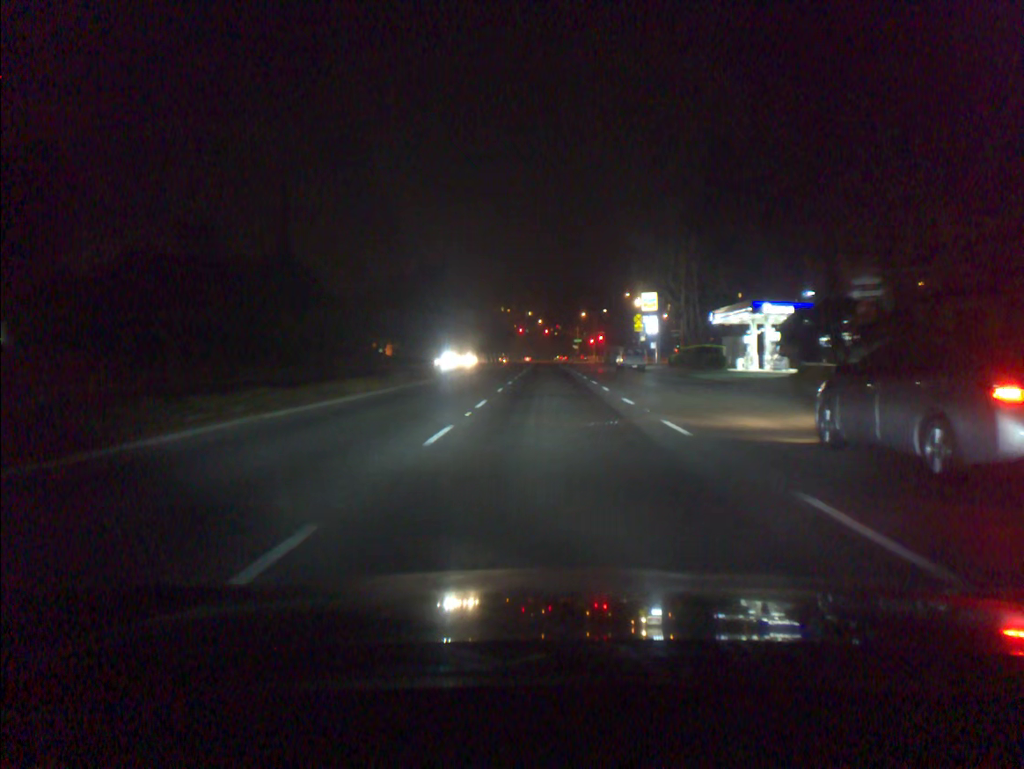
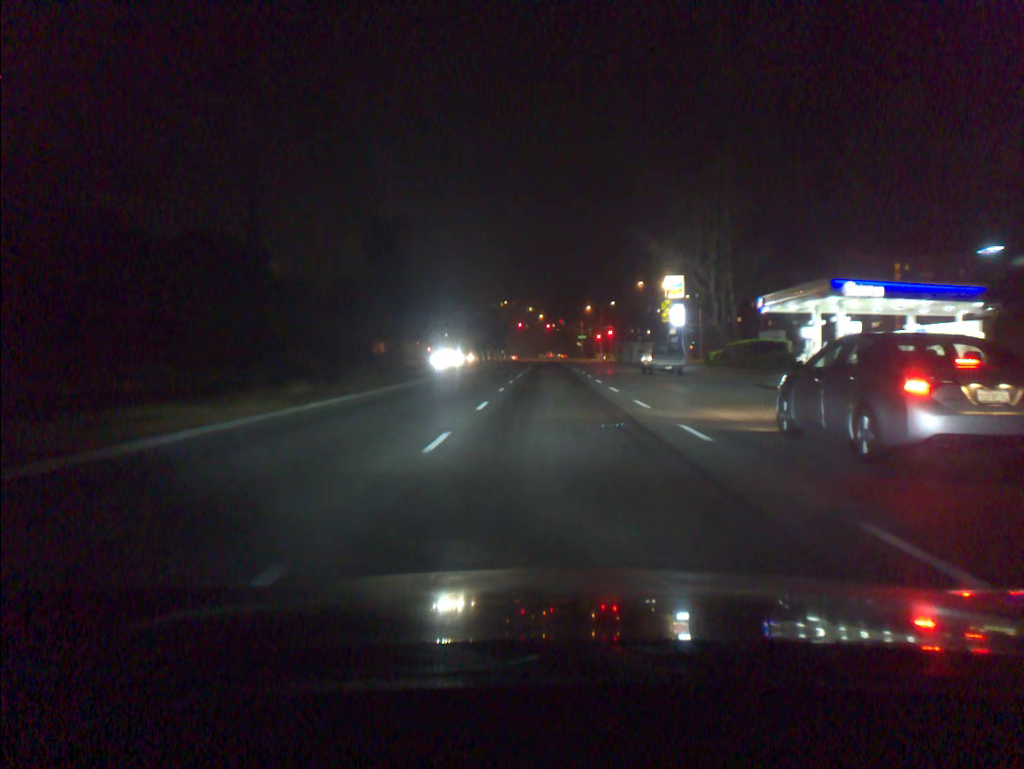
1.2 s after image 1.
(0.0, +16.0) m; 0°
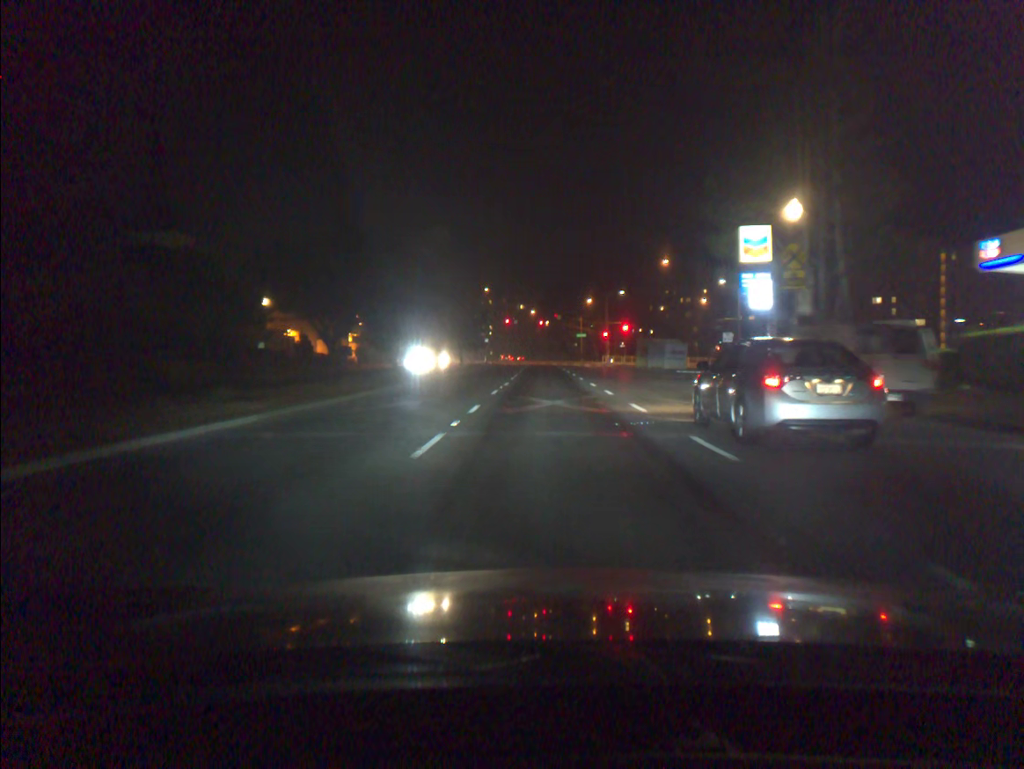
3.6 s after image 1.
(+0.2, +29.9) m; +1°
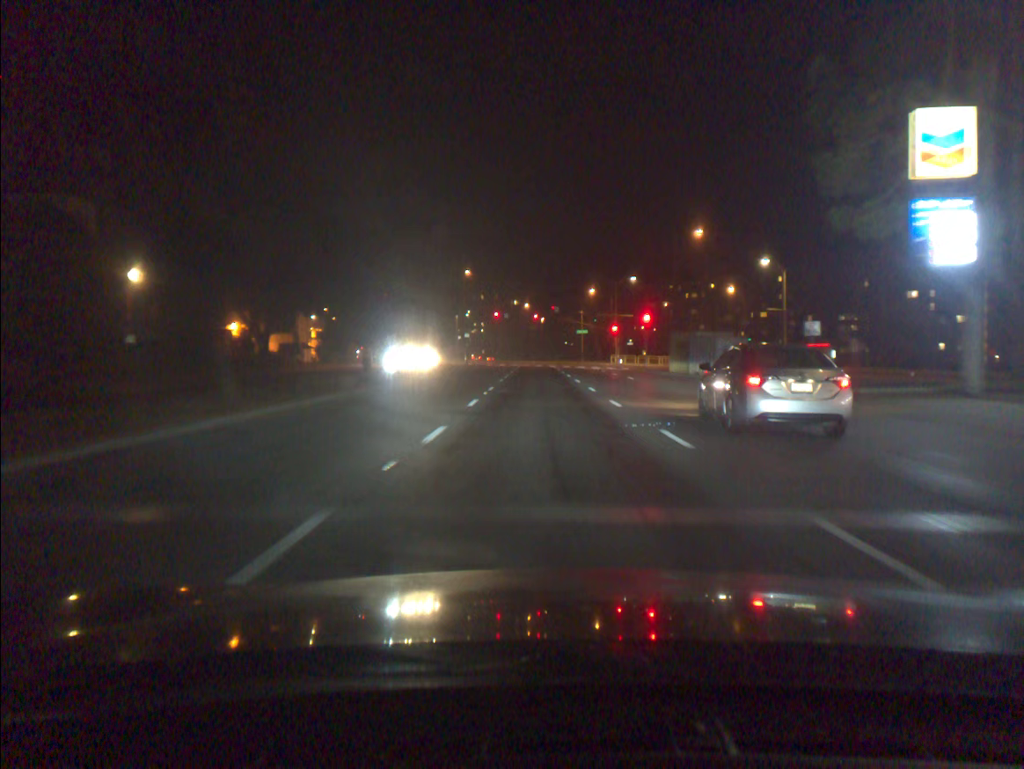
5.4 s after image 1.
(+0.1, +20.6) m; 0°
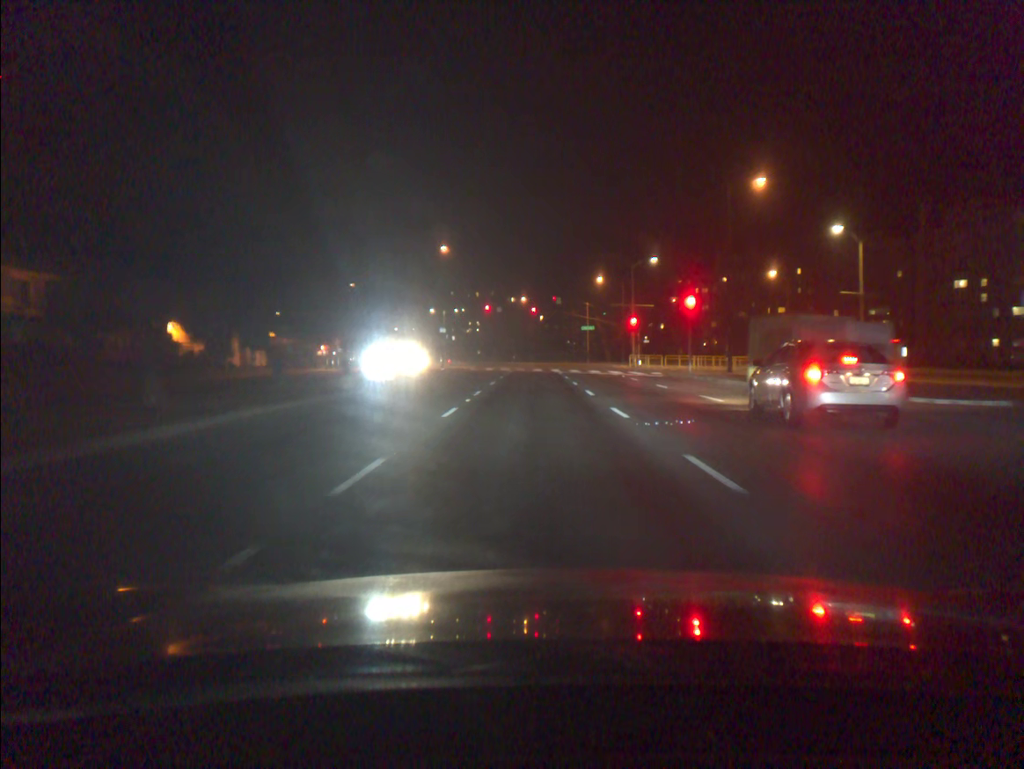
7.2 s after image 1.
(0.0, +19.1) m; 0°
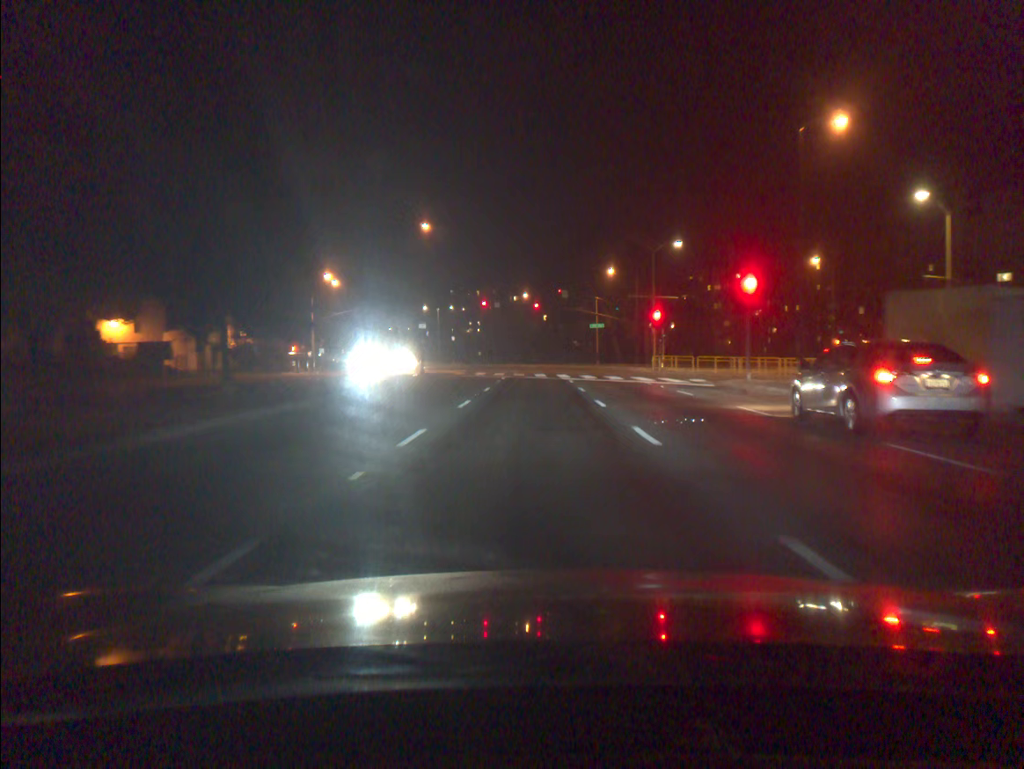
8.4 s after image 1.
(0.0, +11.9) m; 0°
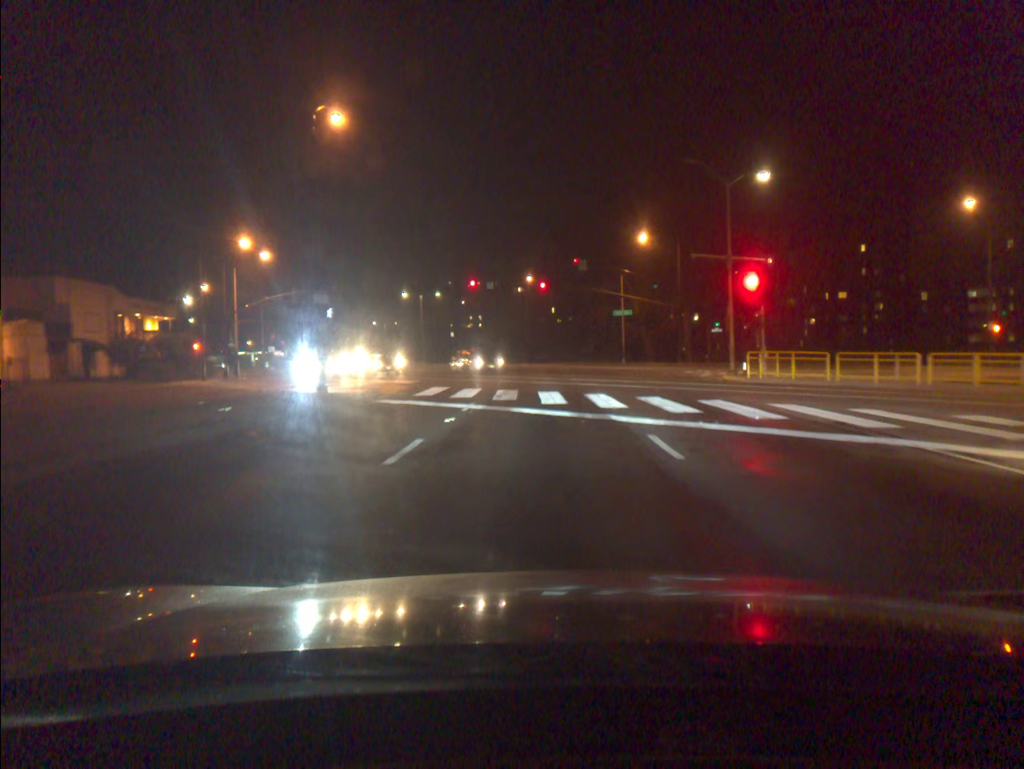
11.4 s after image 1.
(-0.1, +24.2) m; -1°
